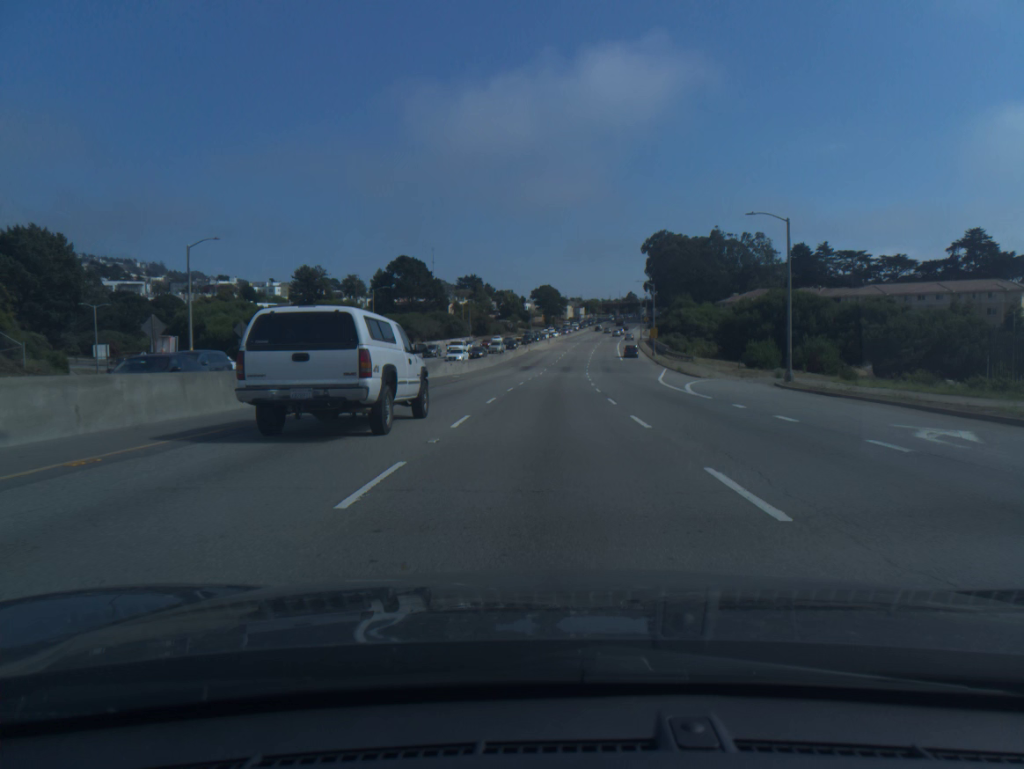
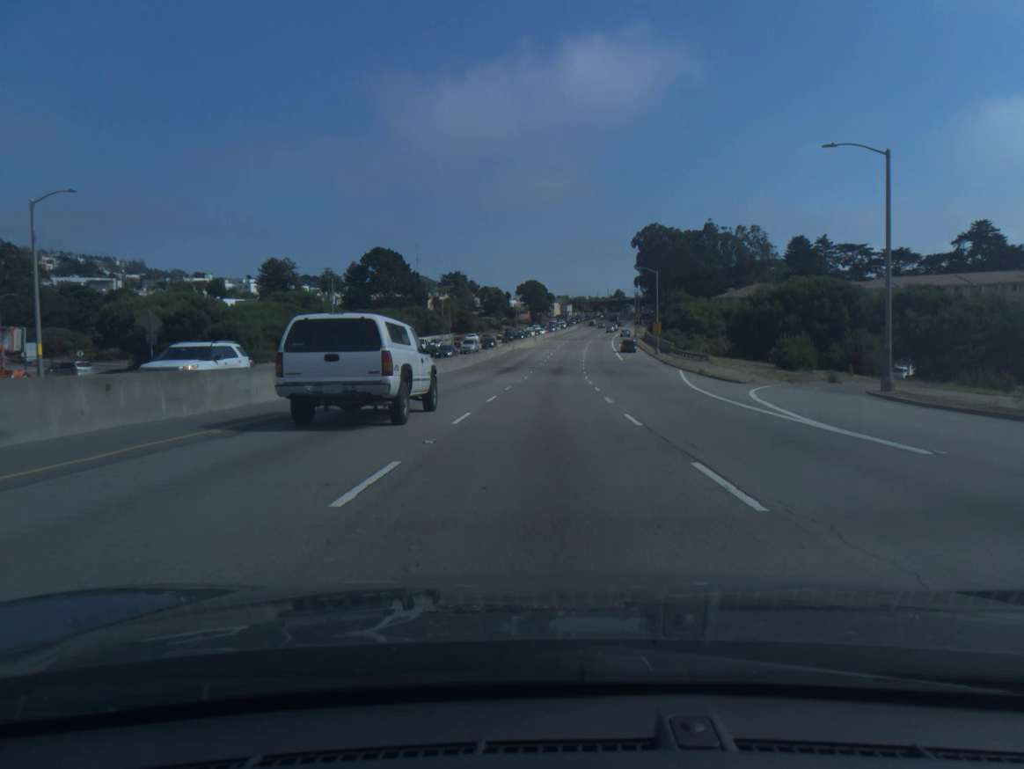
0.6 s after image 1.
(+0.1, +14.4) m; +1°
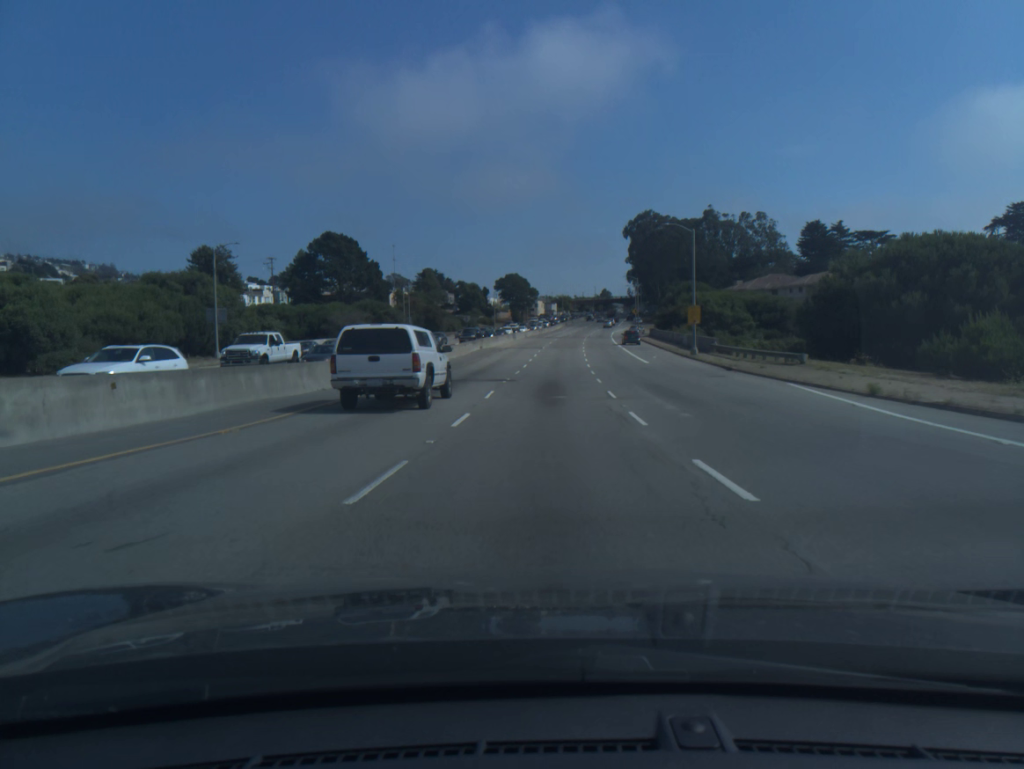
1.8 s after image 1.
(+0.4, +29.4) m; +1°
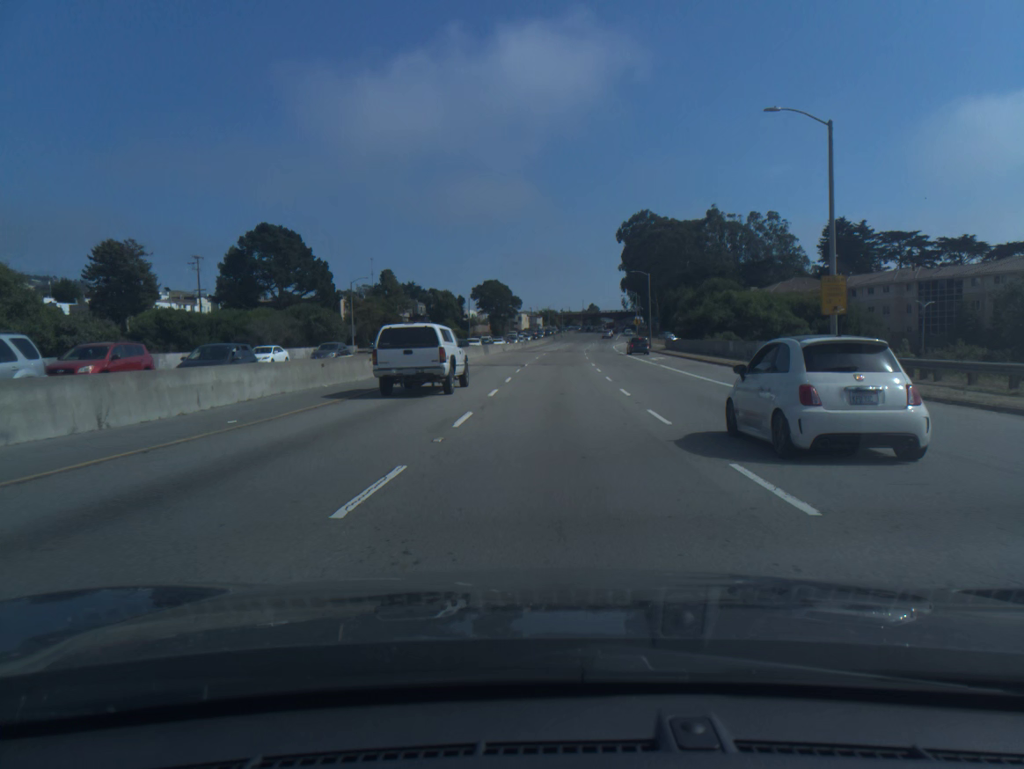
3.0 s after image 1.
(+0.2, +30.0) m; +1°
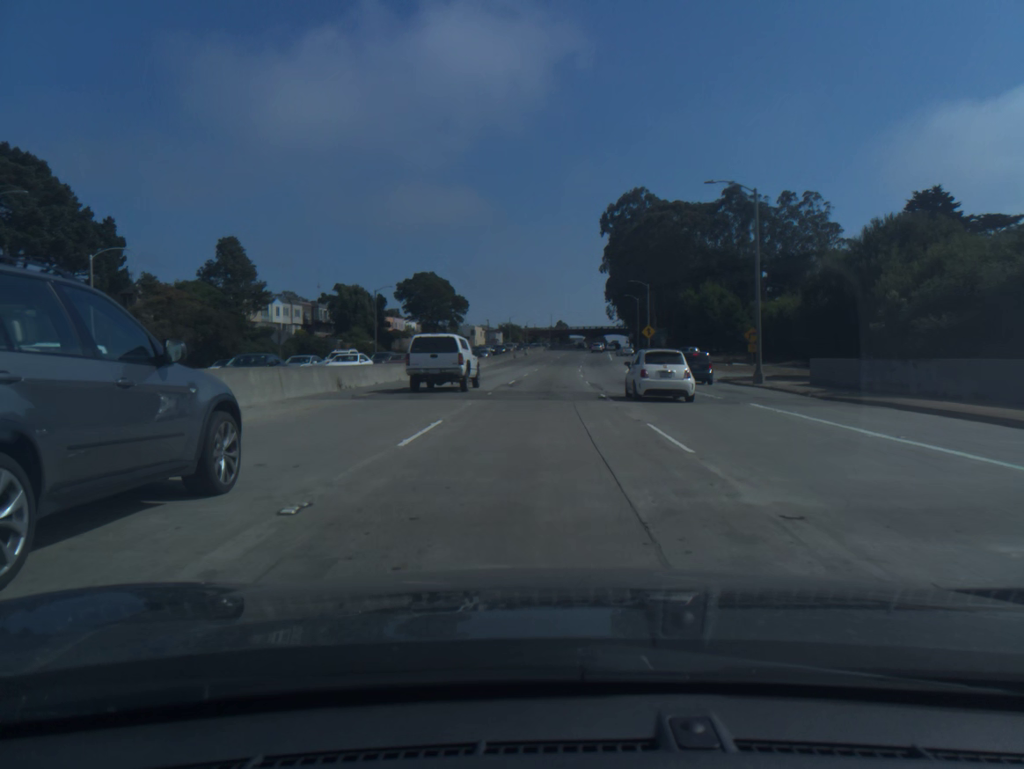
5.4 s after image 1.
(+1.6, +61.1) m; +2°
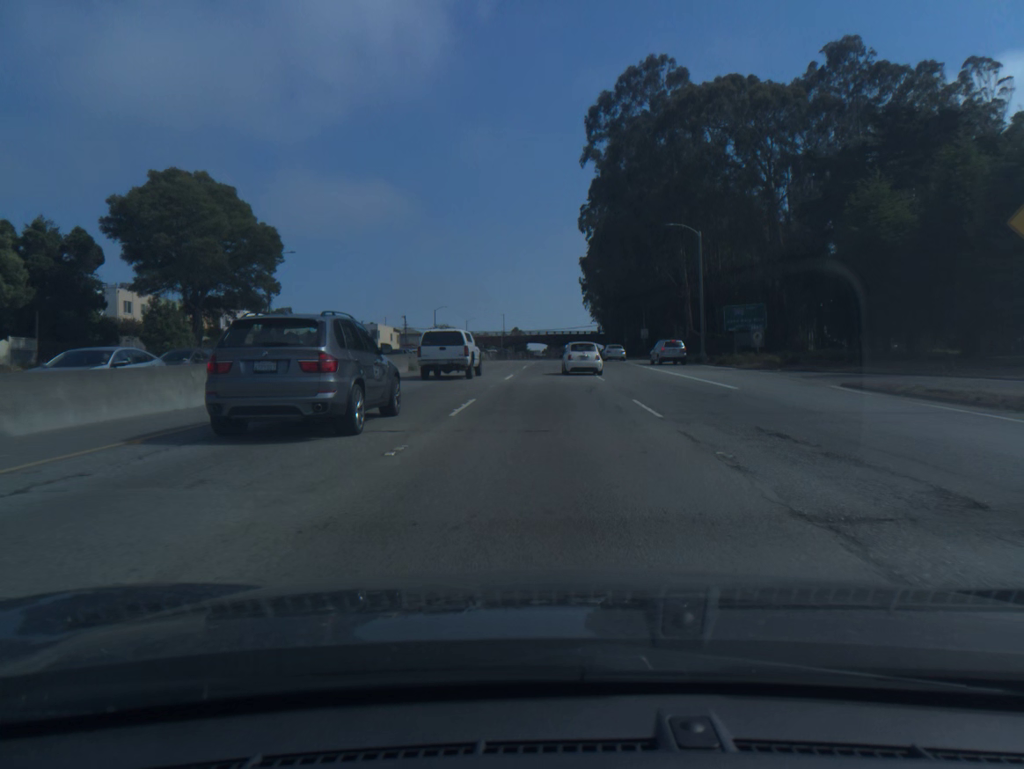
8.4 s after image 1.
(+2.0, +78.8) m; +3°
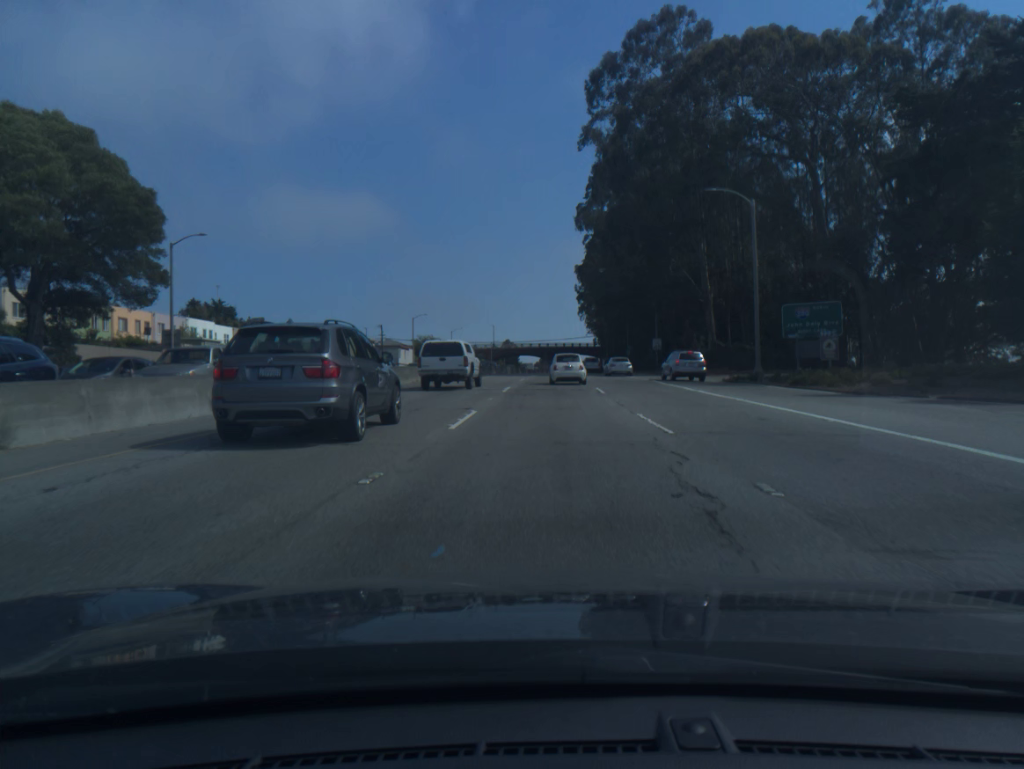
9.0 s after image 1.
(+0.1, +16.1) m; +1°
